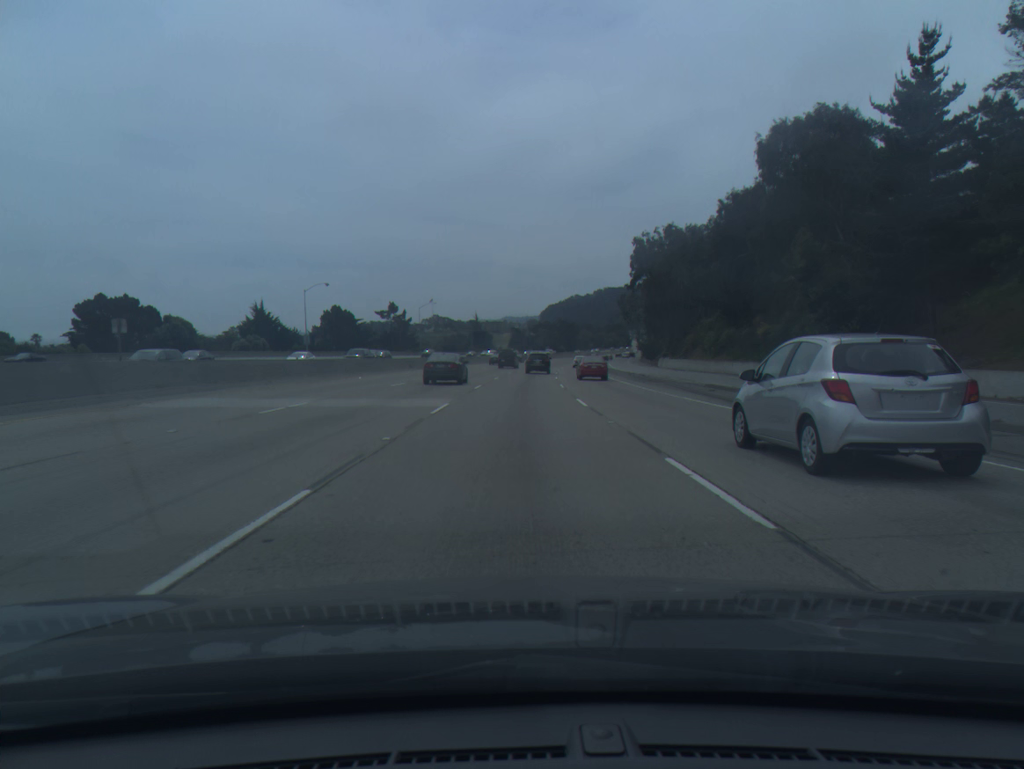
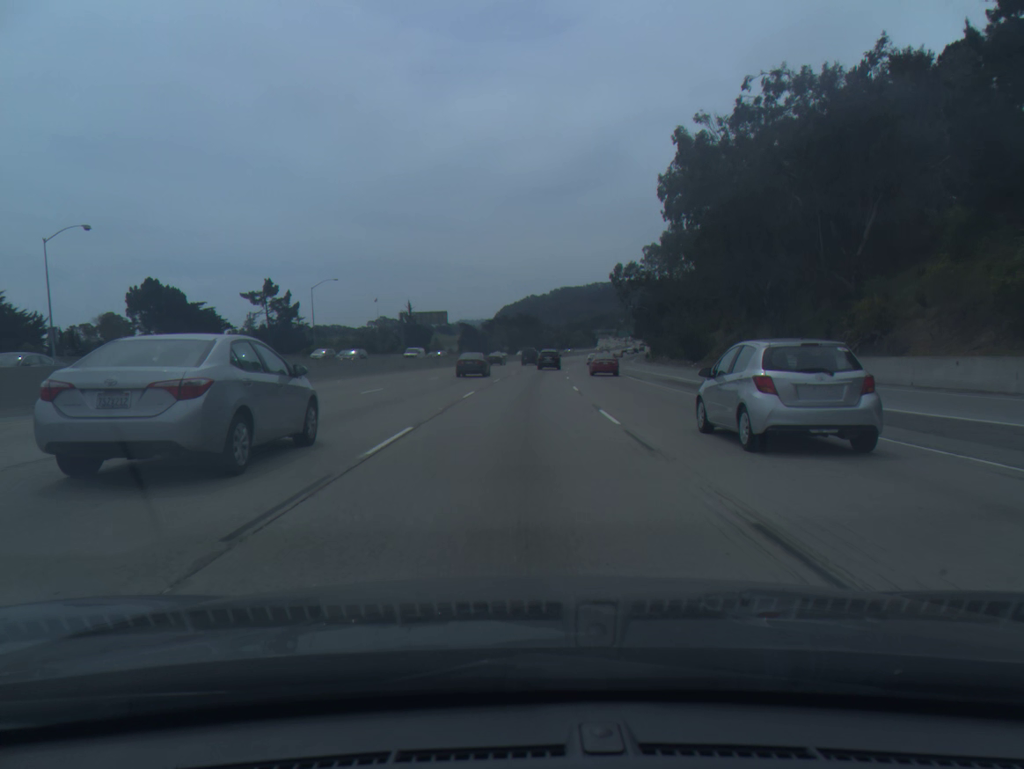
(+1.2, +64.5) m; +3°
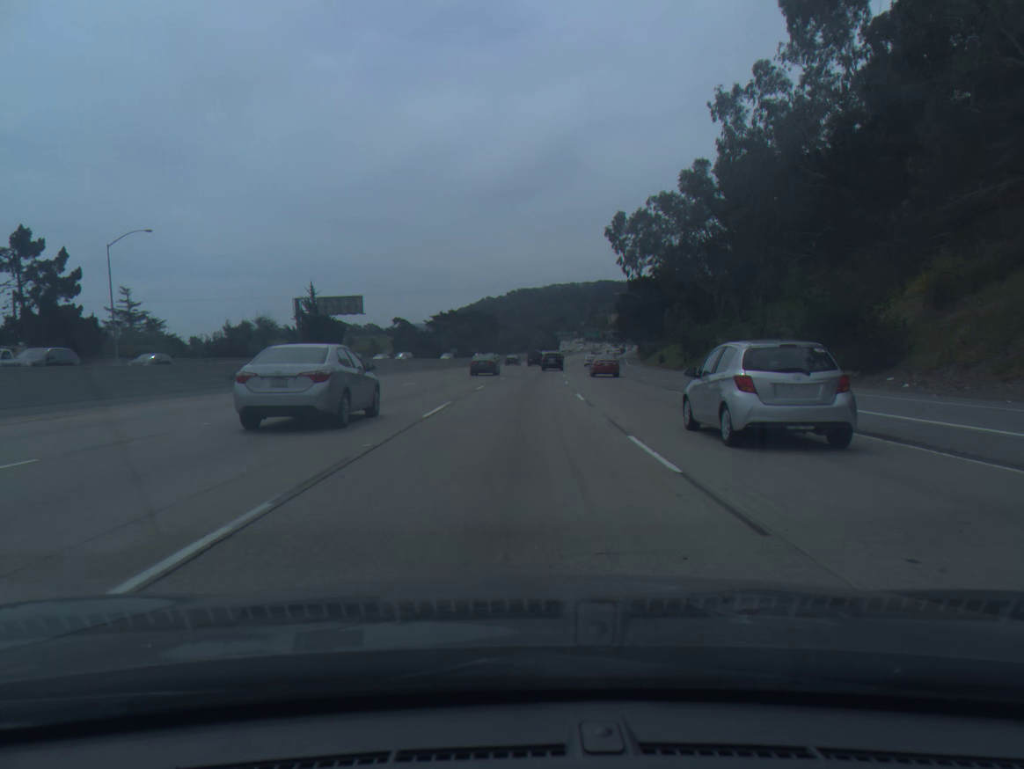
(+1.4, +49.9) m; +3°
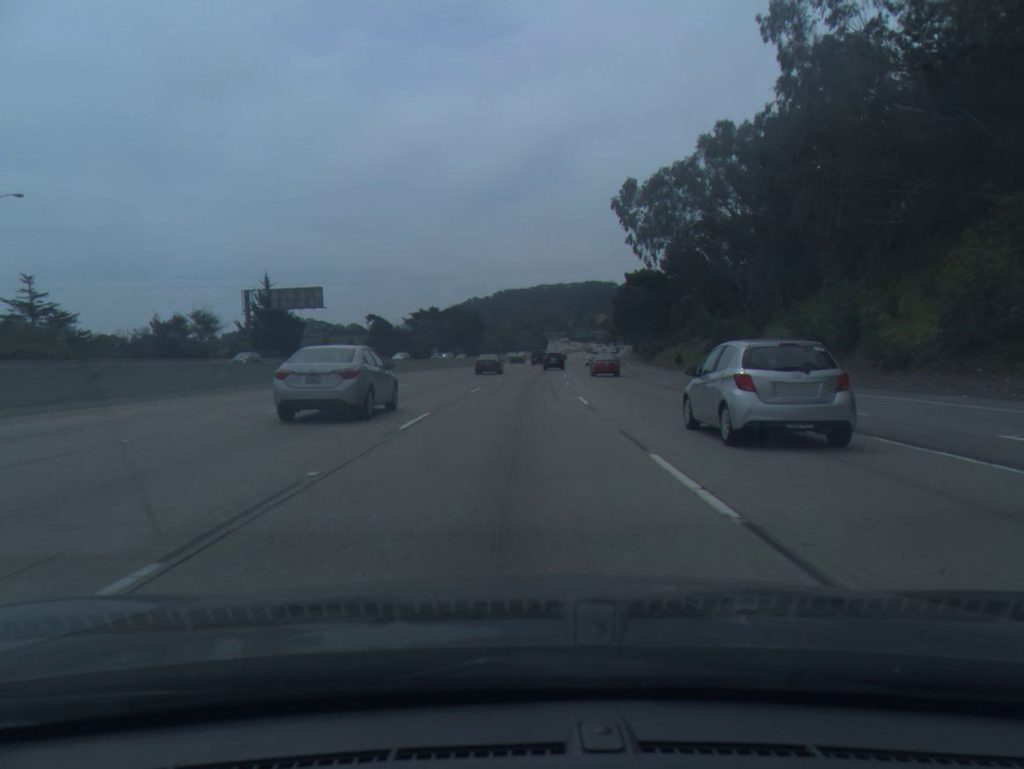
(+0.2, +16.9) m; +1°
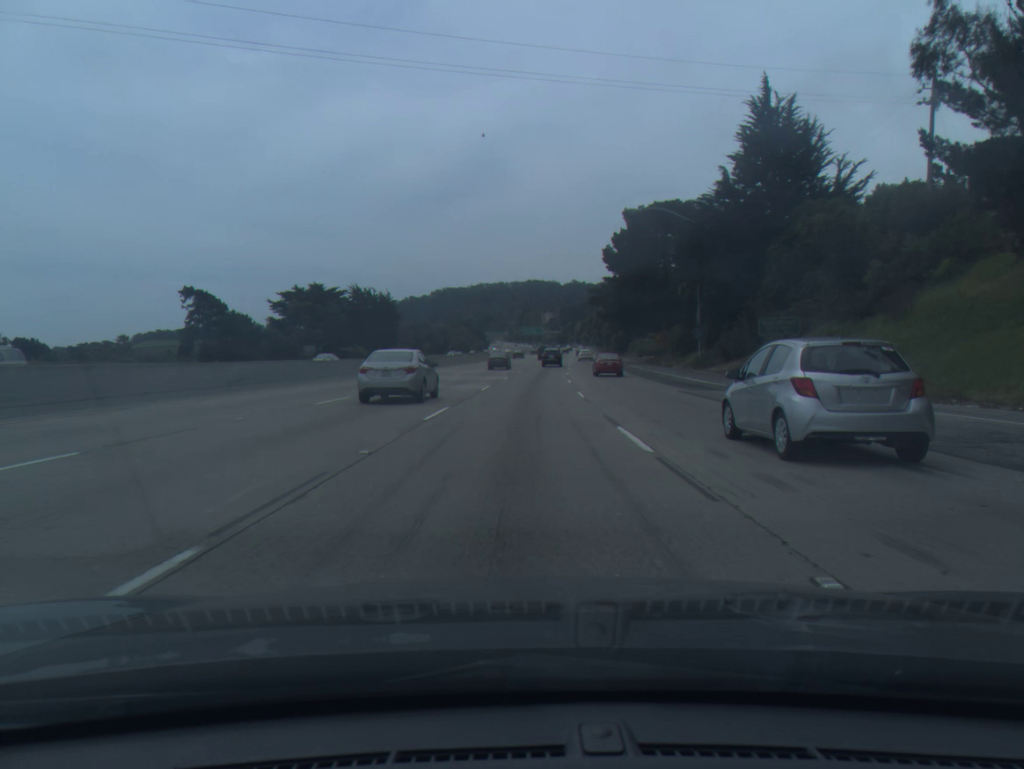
(+2.5, +68.7) m; +4°
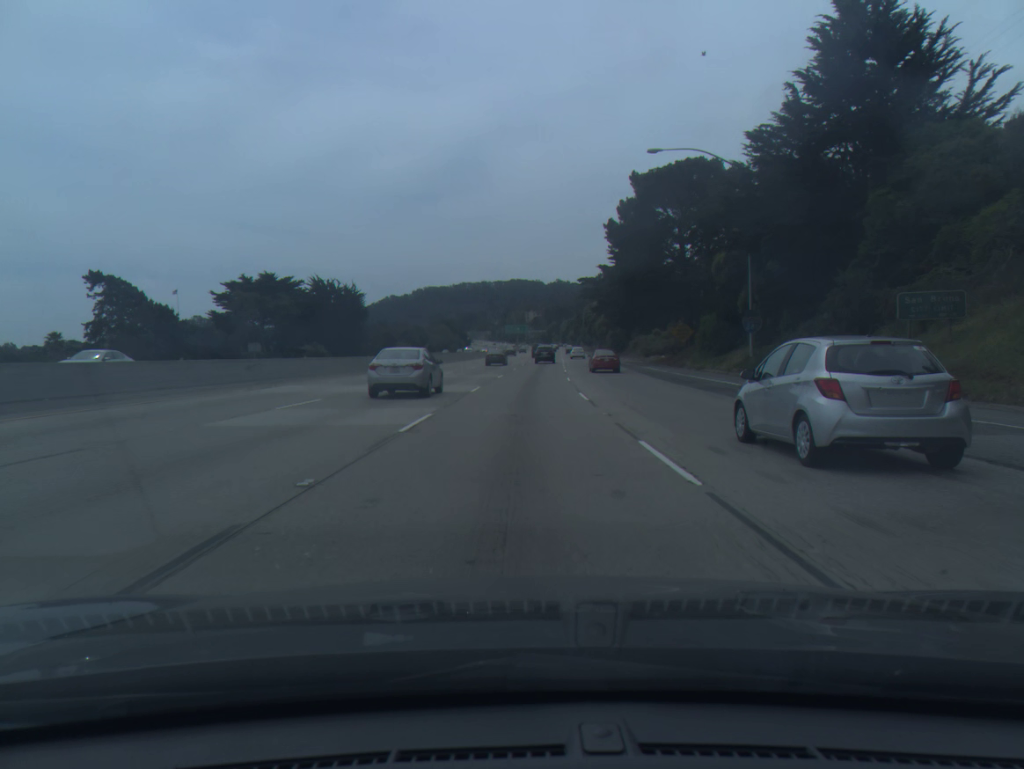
(+0.2, +17.4) m; +1°
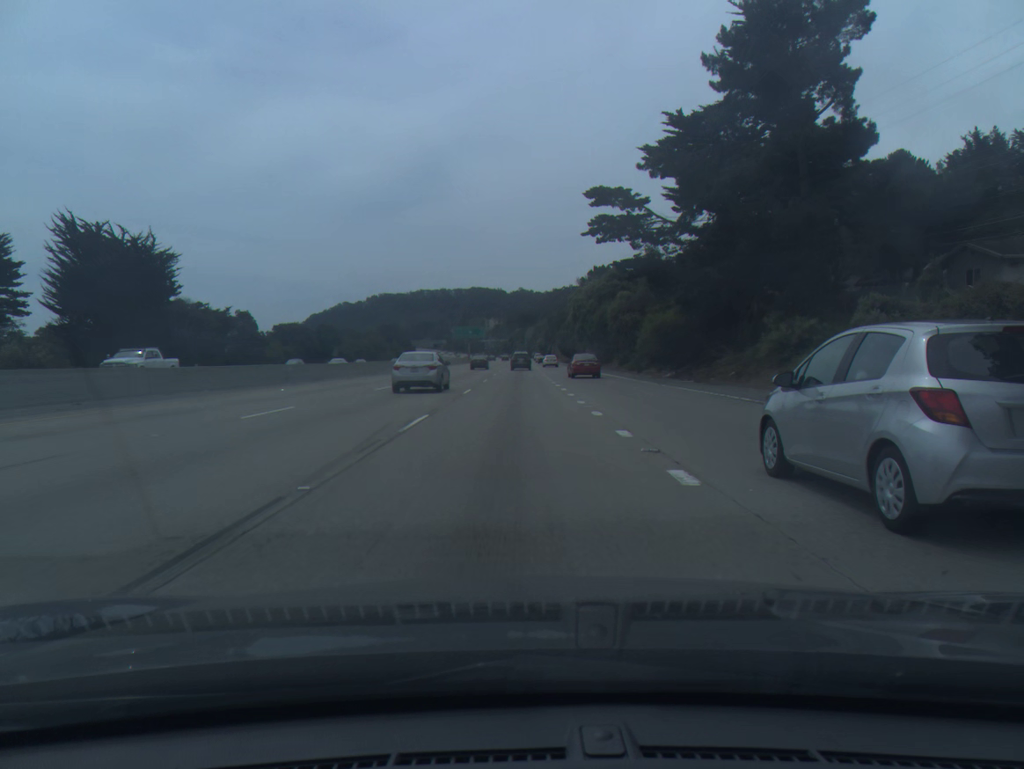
(+2.4, +70.3) m; +3°
